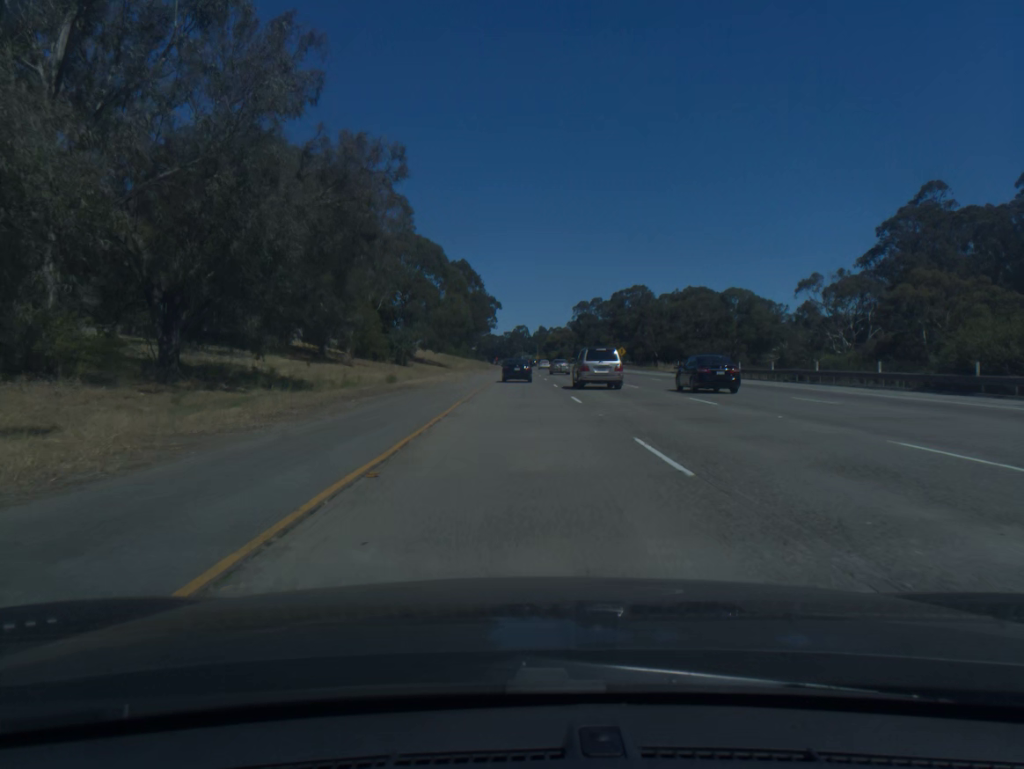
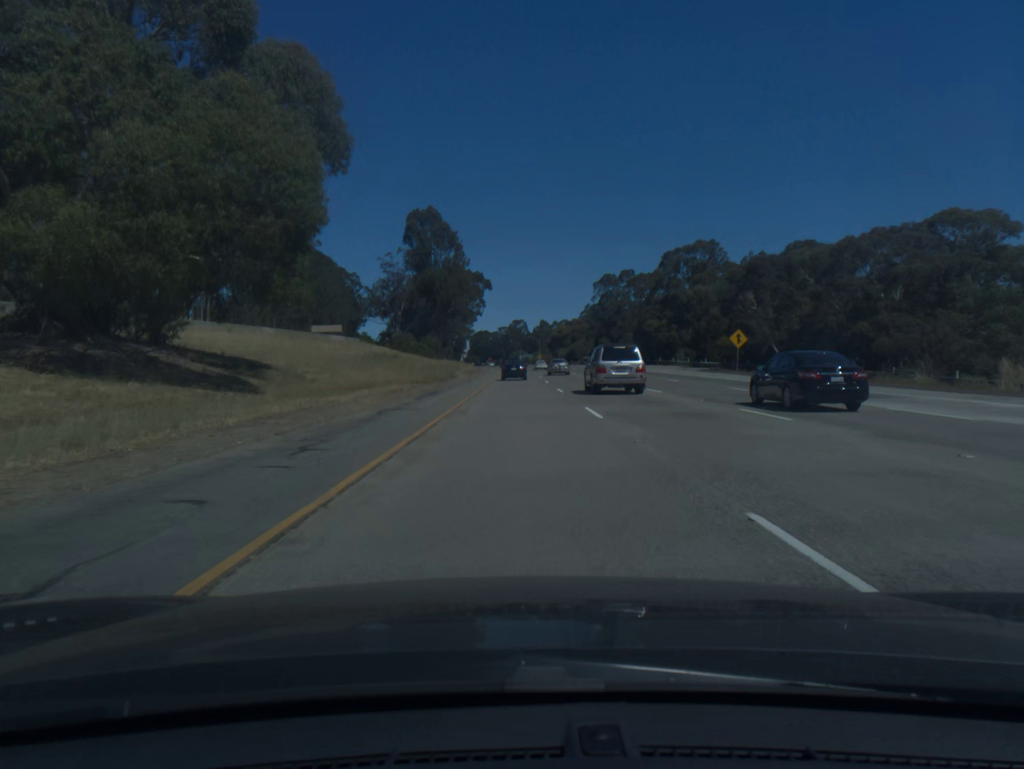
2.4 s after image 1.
(+0.2, +79.8) m; 0°
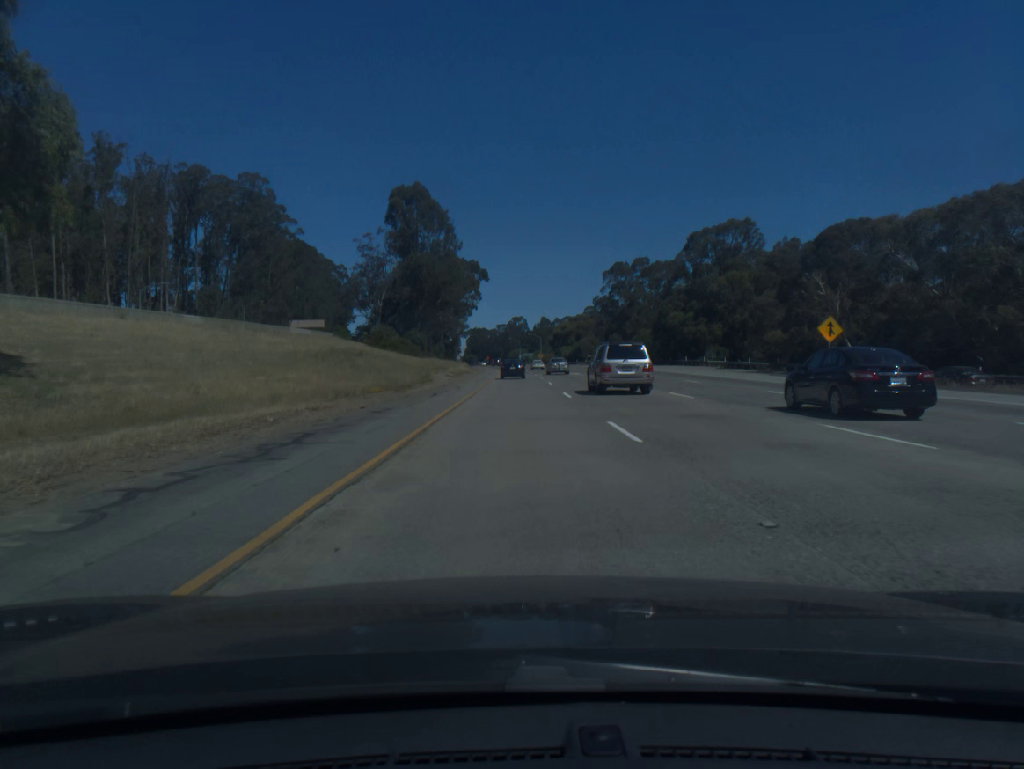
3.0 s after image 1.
(0.0, +20.1) m; 0°
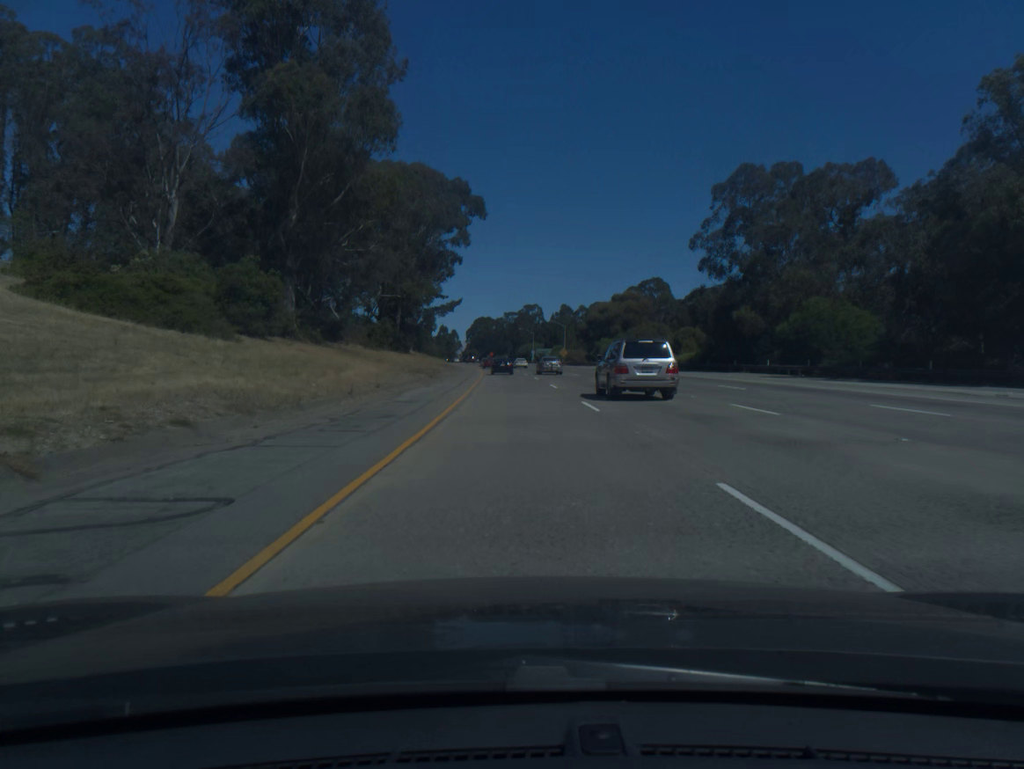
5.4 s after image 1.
(-0.3, +80.8) m; -1°
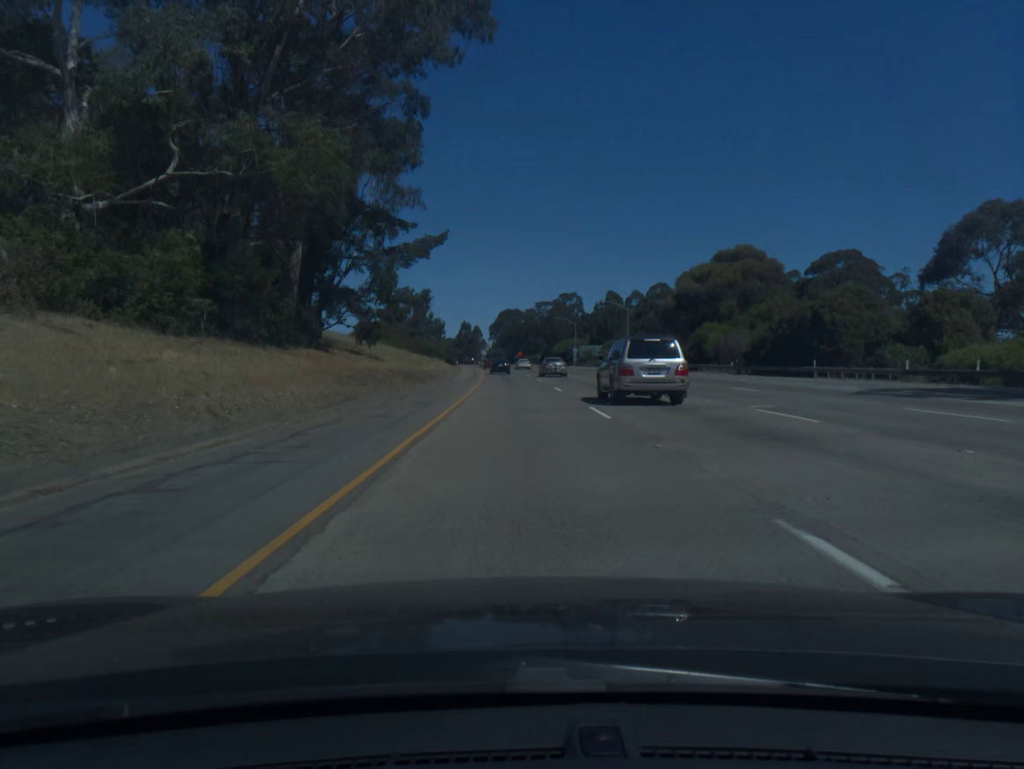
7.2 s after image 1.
(-1.0, +60.7) m; -2°
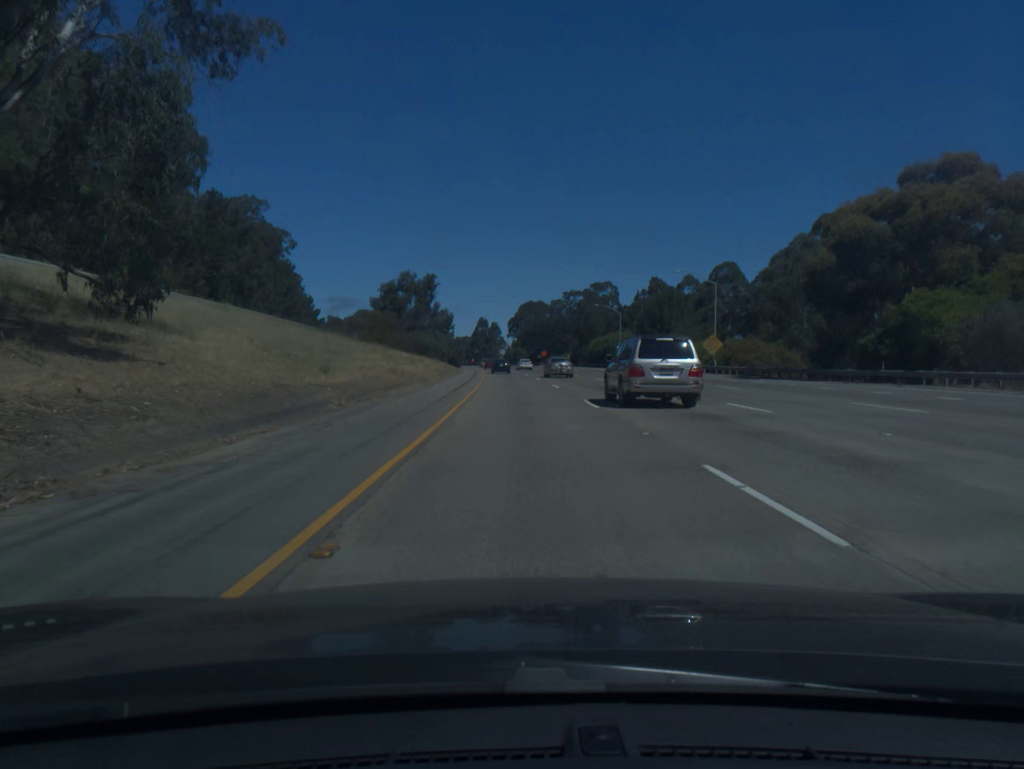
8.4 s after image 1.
(-0.6, +40.4) m; -2°
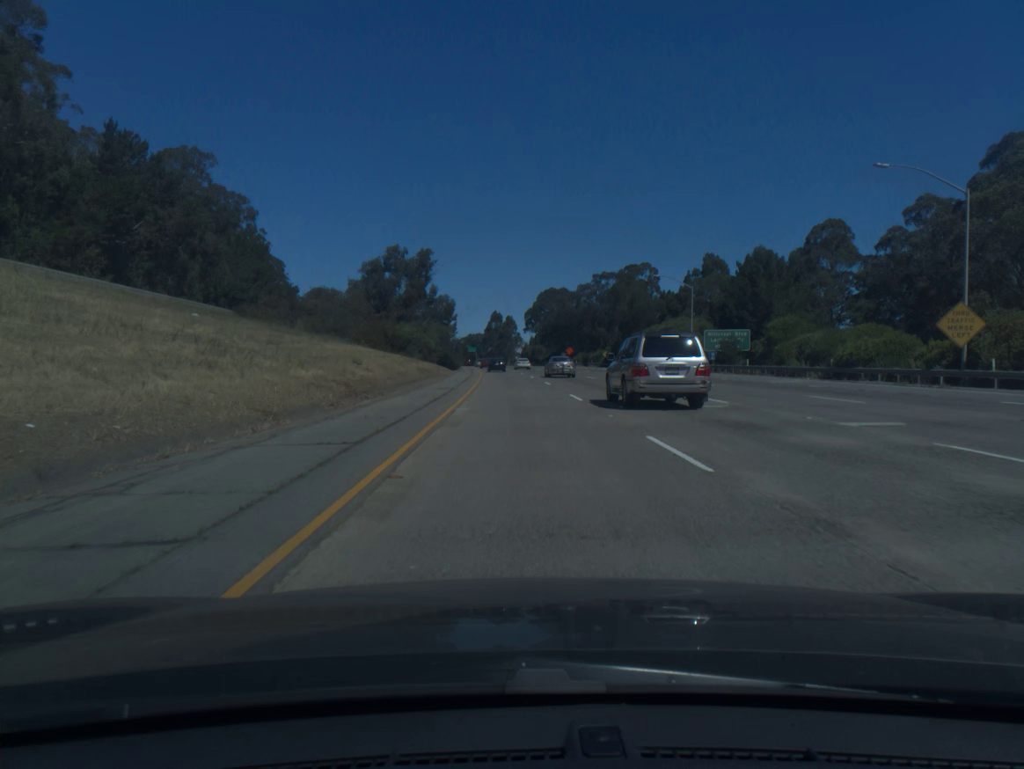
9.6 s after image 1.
(-0.5, +40.4) m; -1°
